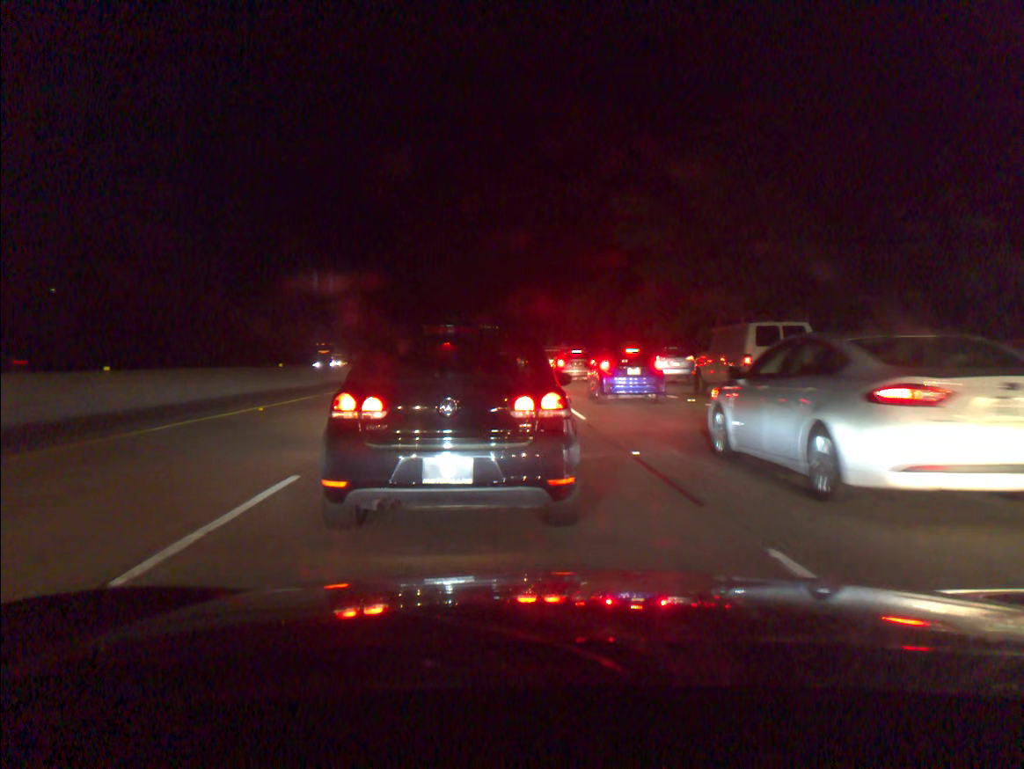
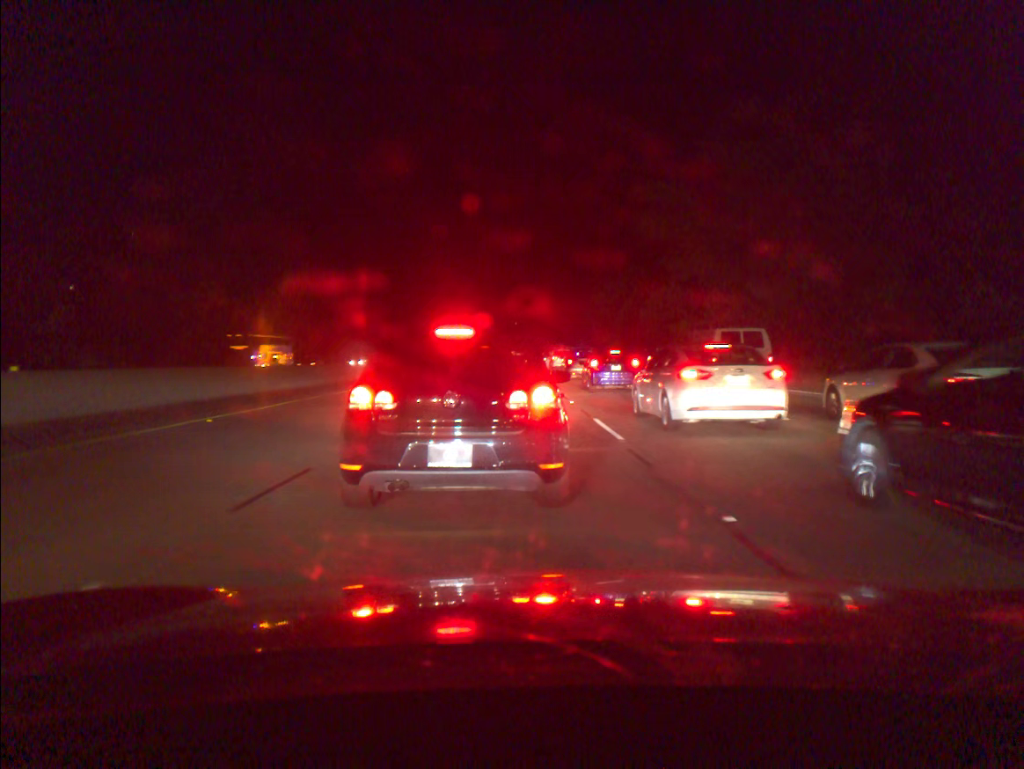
(0.0, +4.0) m; -1°
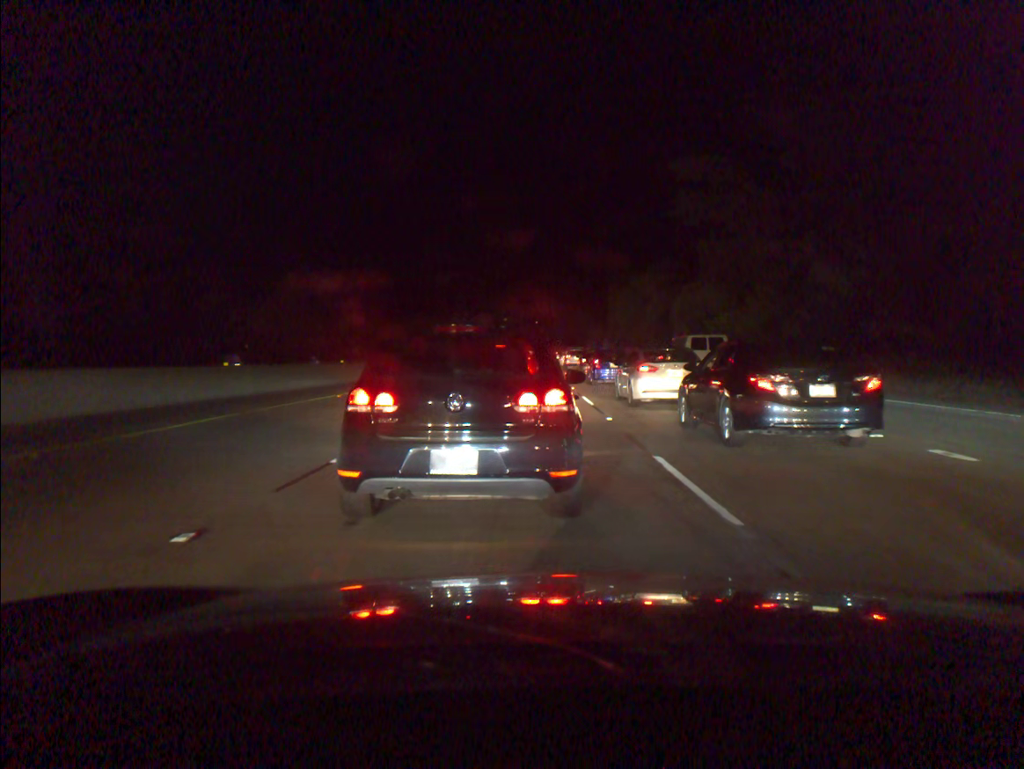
(-0.1, +5.7) m; -2°
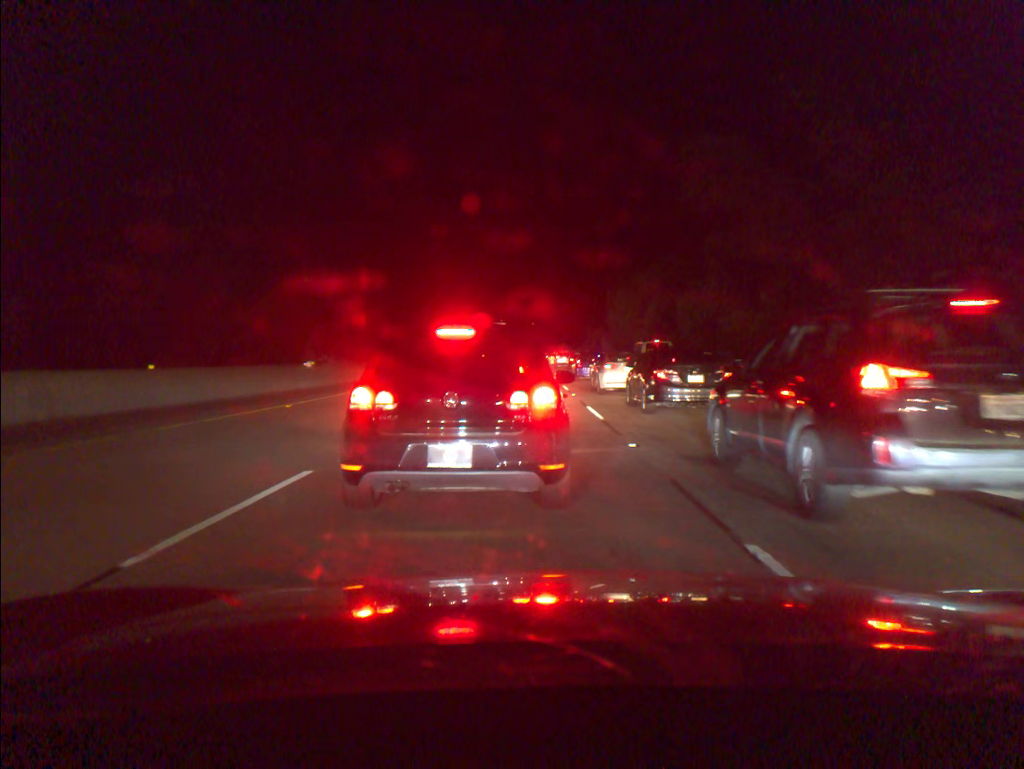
(+0.1, +4.4) m; 0°
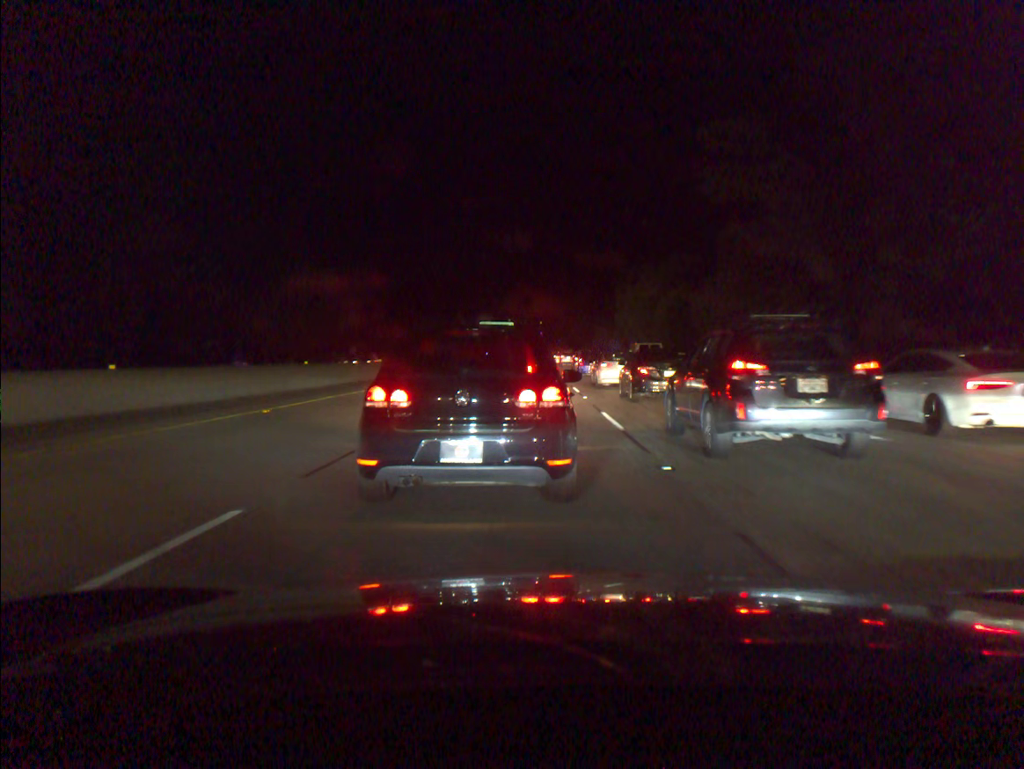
(0.0, +2.2) m; -1°
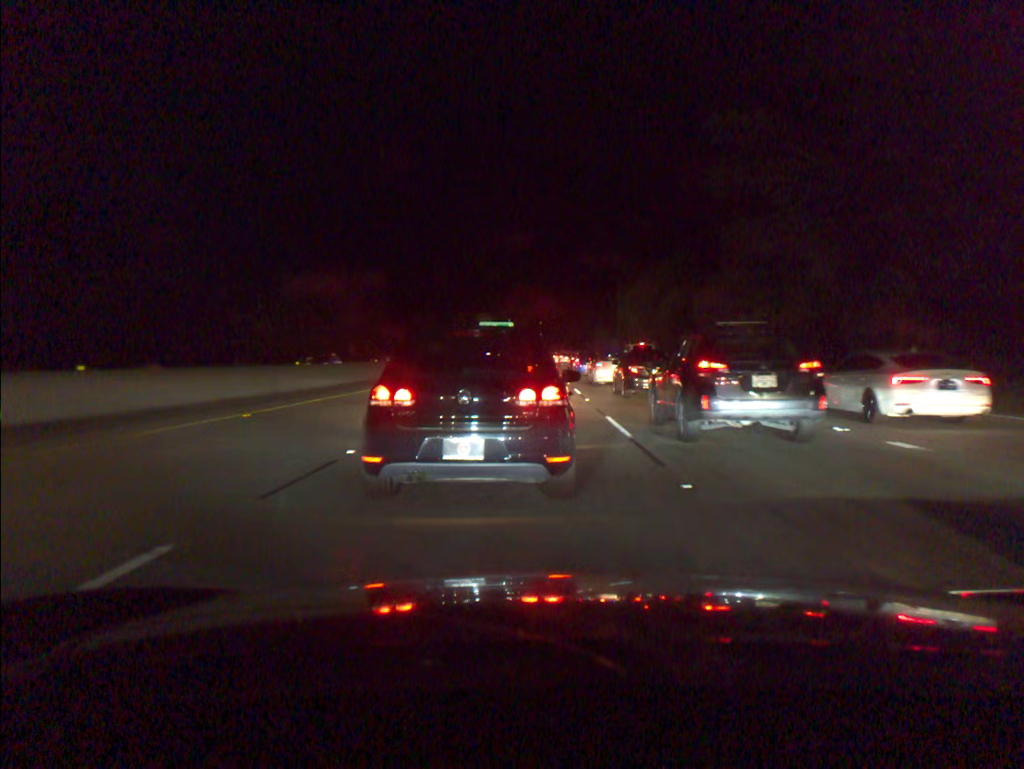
(0.0, +1.2) m; +1°
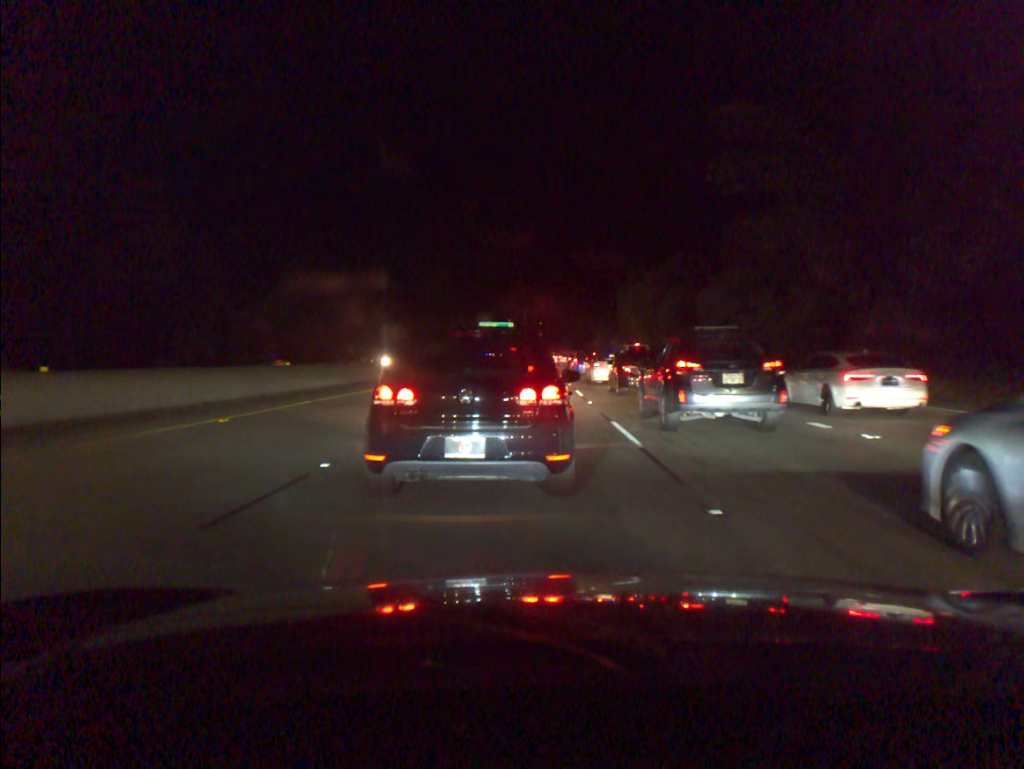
(0.0, +1.2) m; 0°
